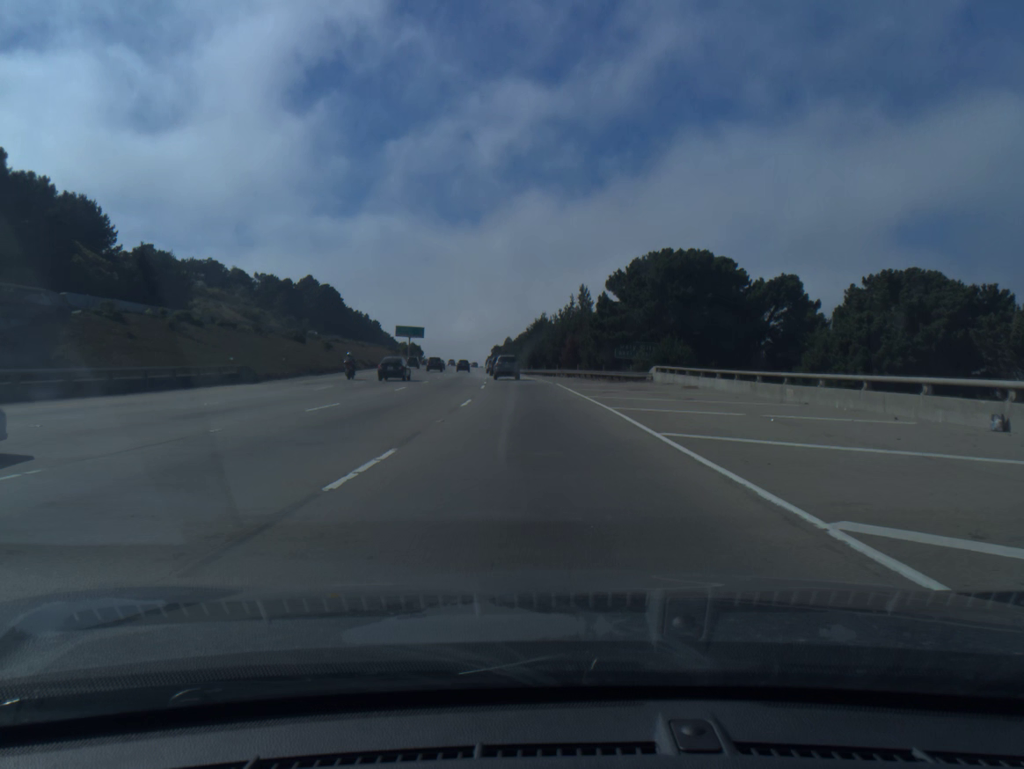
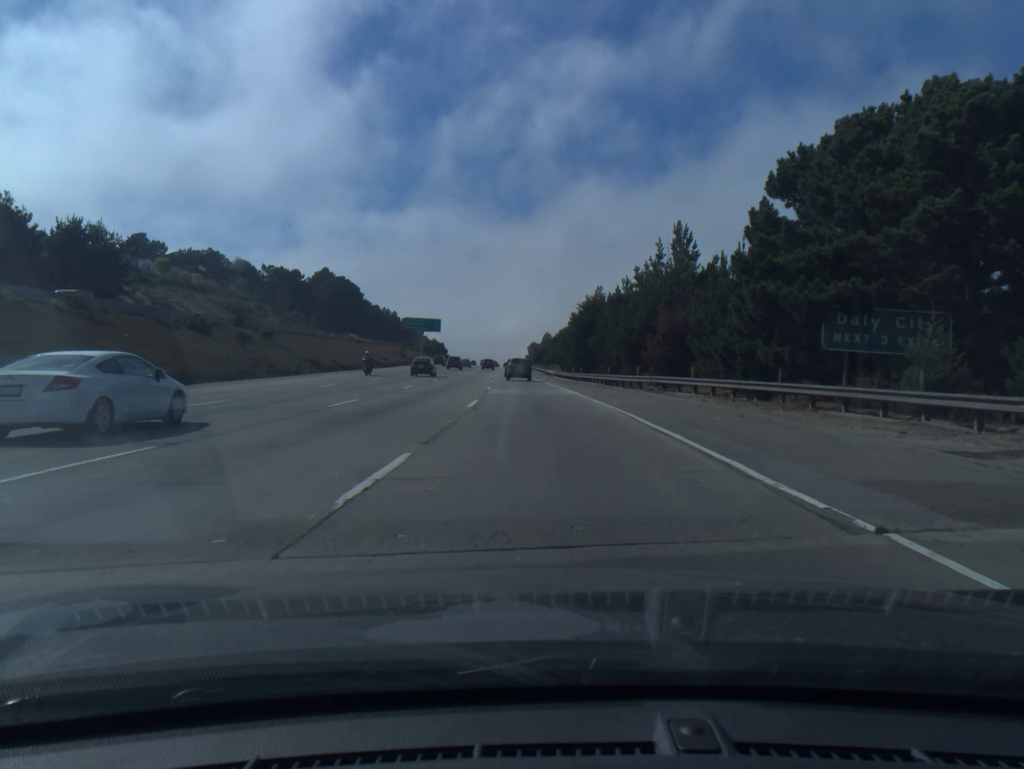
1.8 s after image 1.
(-1.1, +39.4) m; -3°
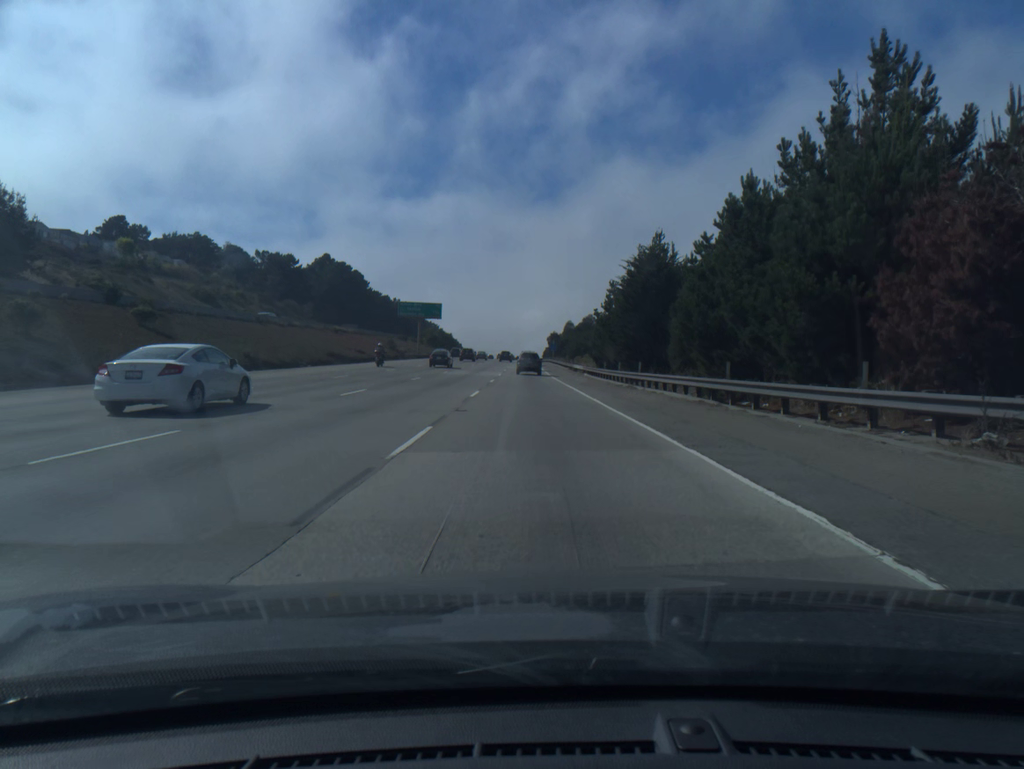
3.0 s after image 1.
(-0.3, +26.7) m; -1°
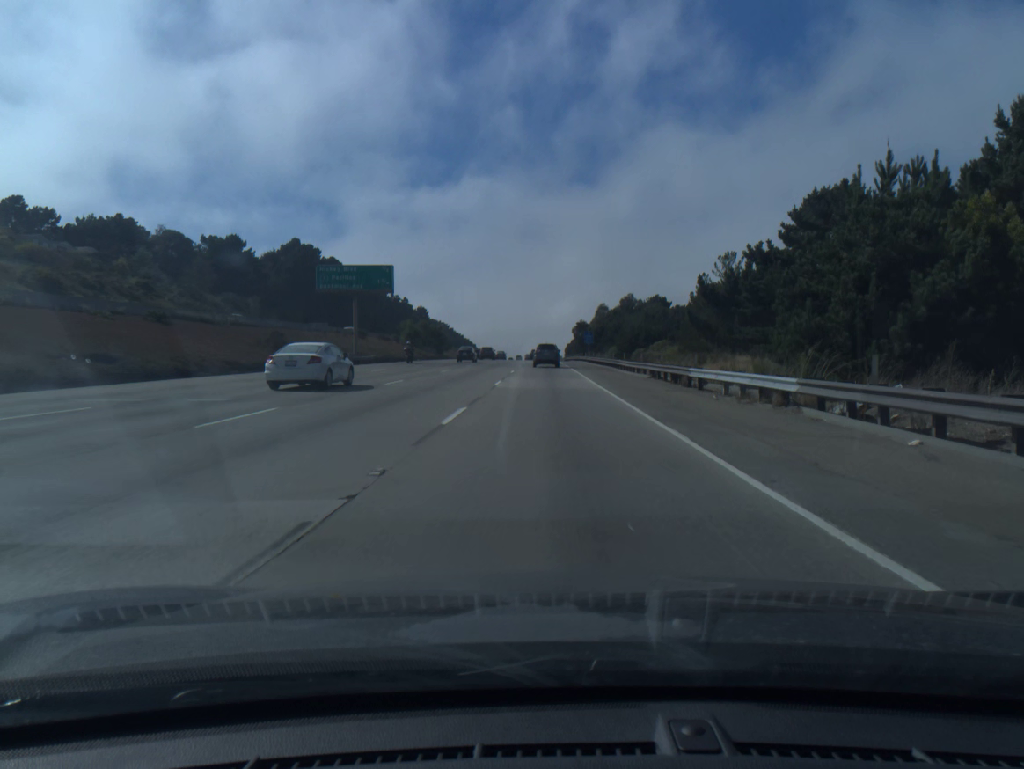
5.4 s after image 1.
(-1.1, +54.4) m; -1°
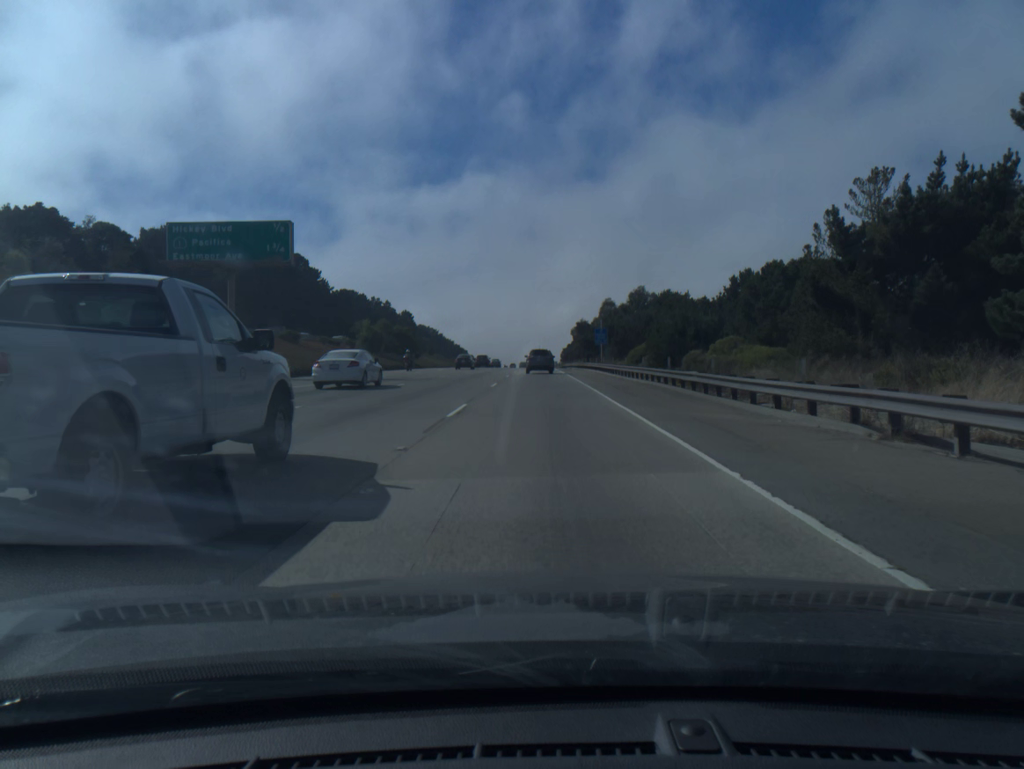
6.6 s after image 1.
(+0.1, +27.0) m; 0°
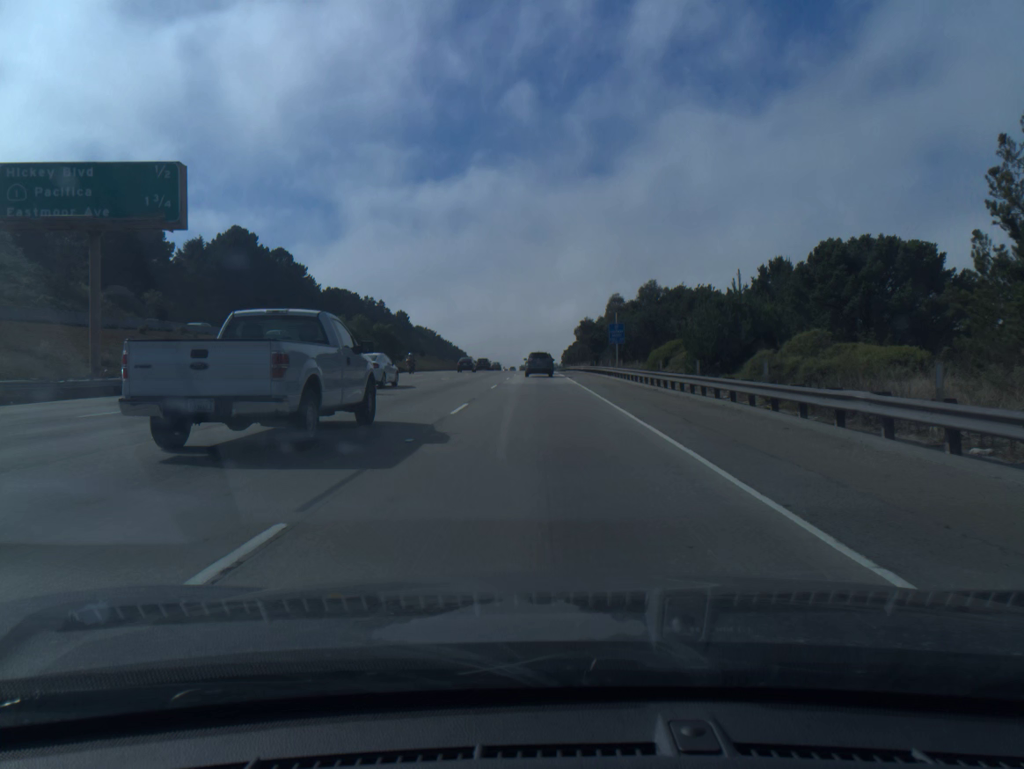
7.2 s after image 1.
(0.0, +13.3) m; 0°
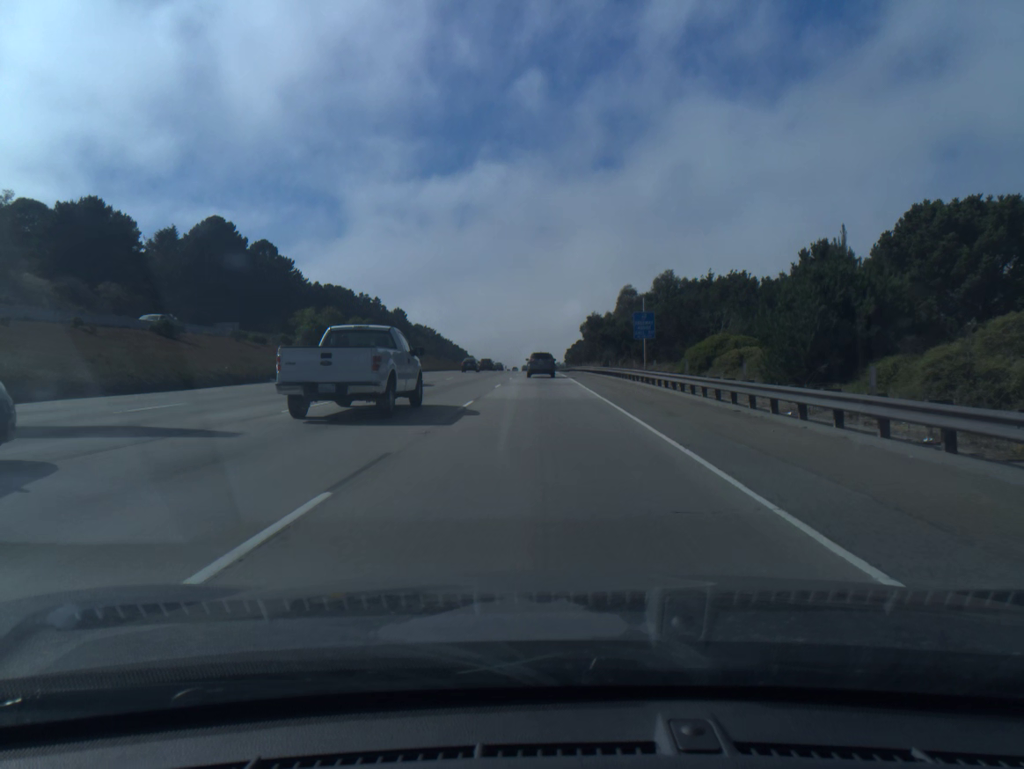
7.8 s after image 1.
(0.0, +13.2) m; 0°
